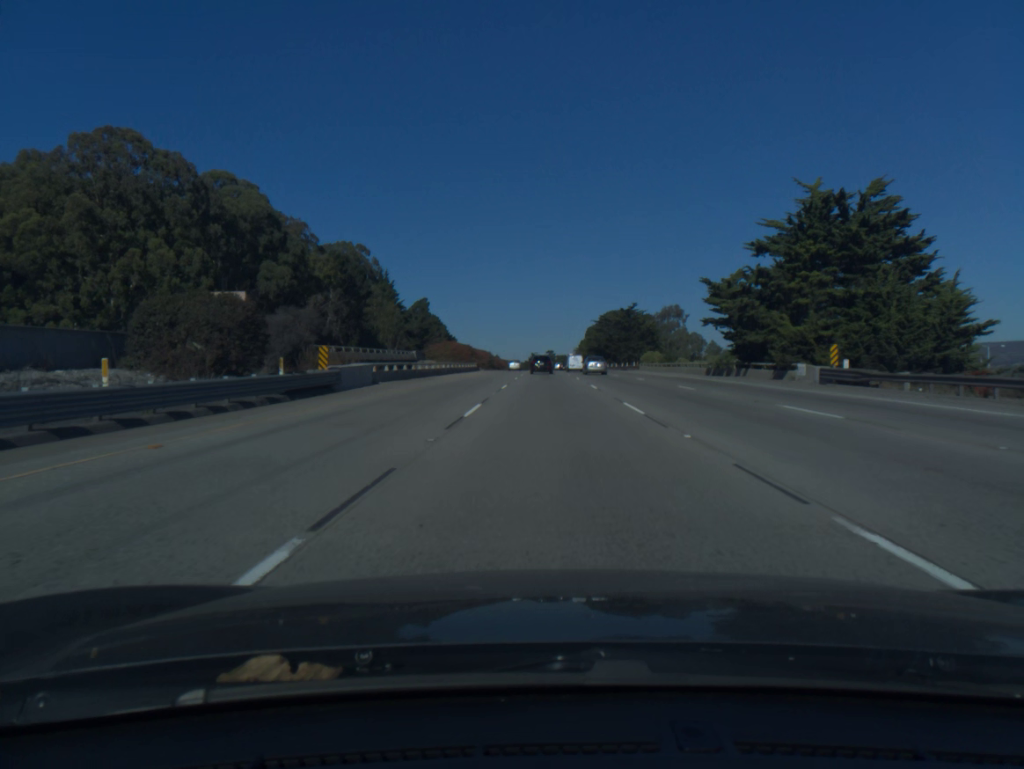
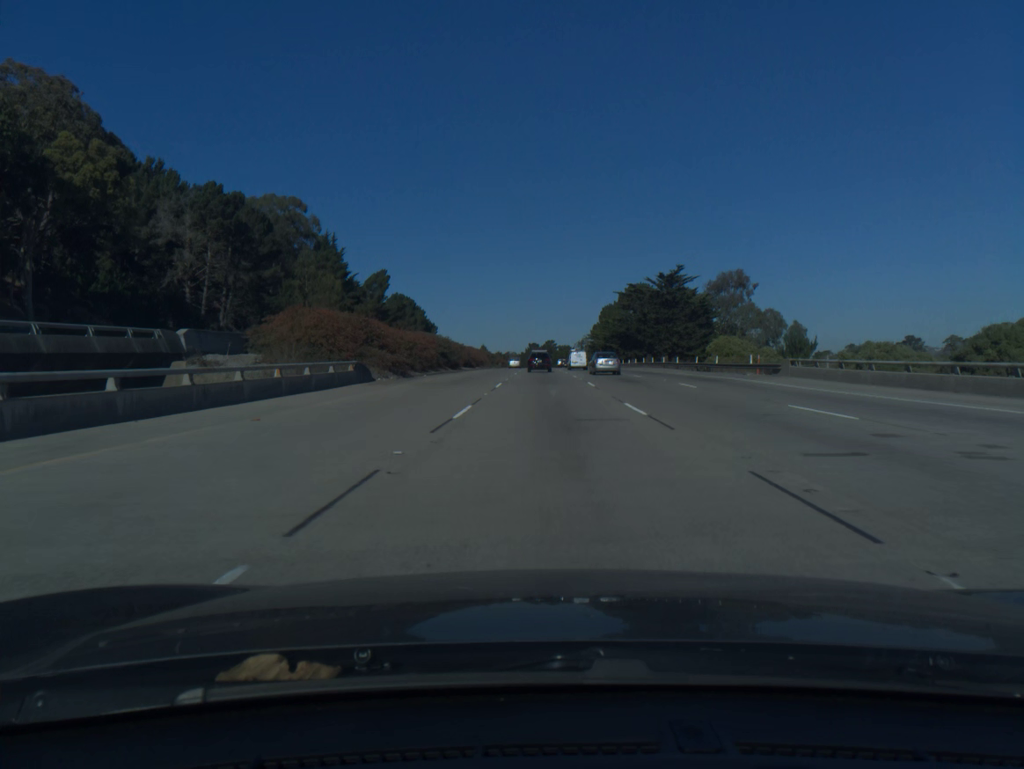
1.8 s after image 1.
(+0.1, +59.8) m; 0°
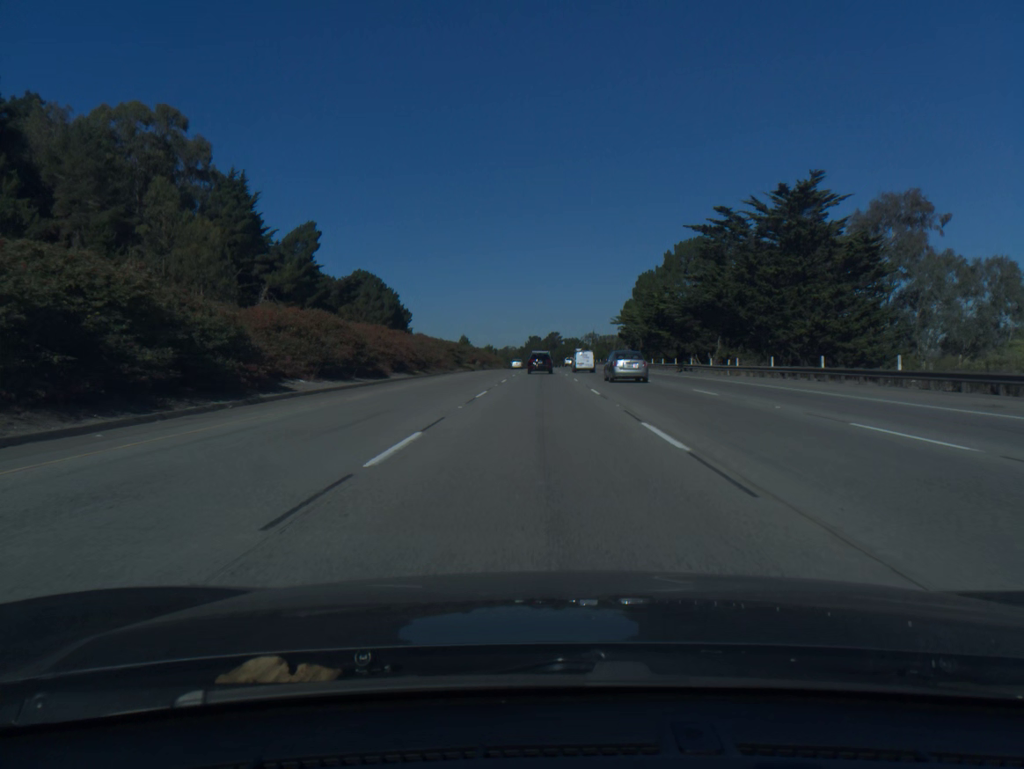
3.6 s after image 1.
(0.0, +60.0) m; 0°
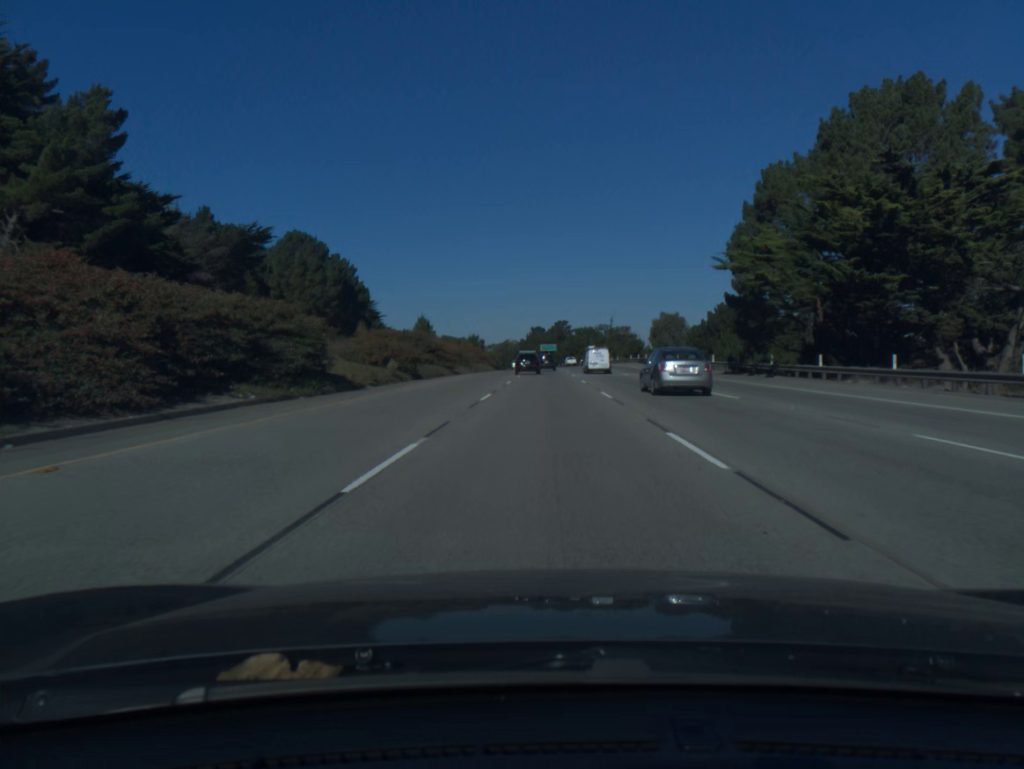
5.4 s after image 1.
(-0.2, +60.0) m; 0°
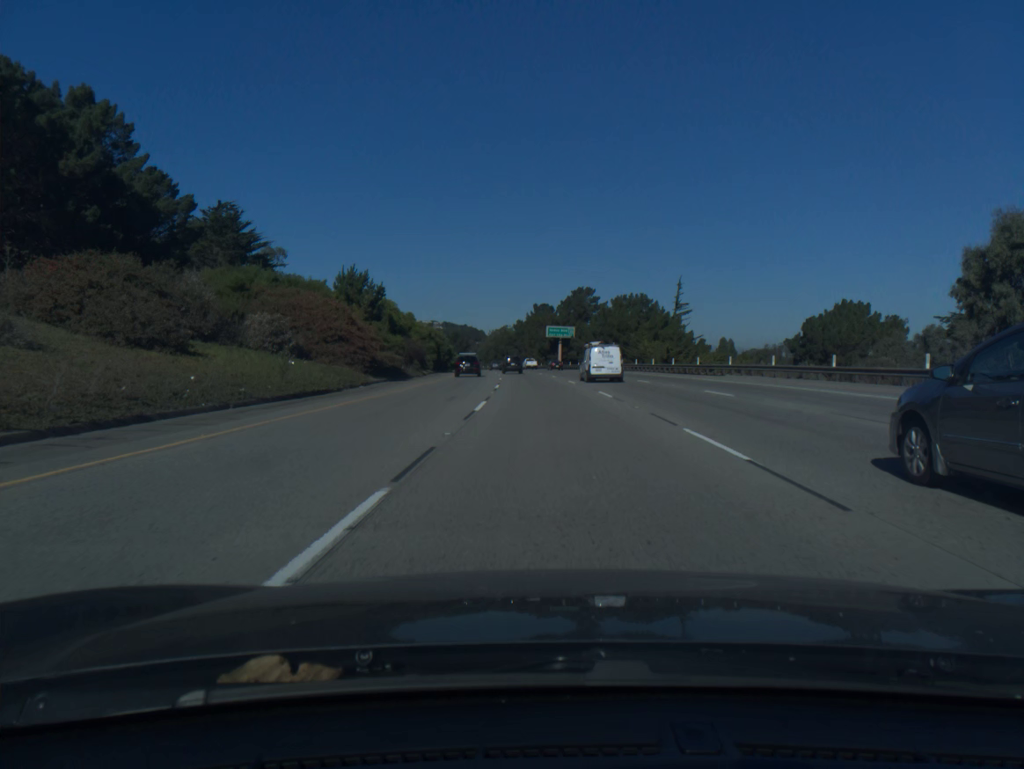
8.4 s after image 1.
(0.0, +101.6) m; 0°
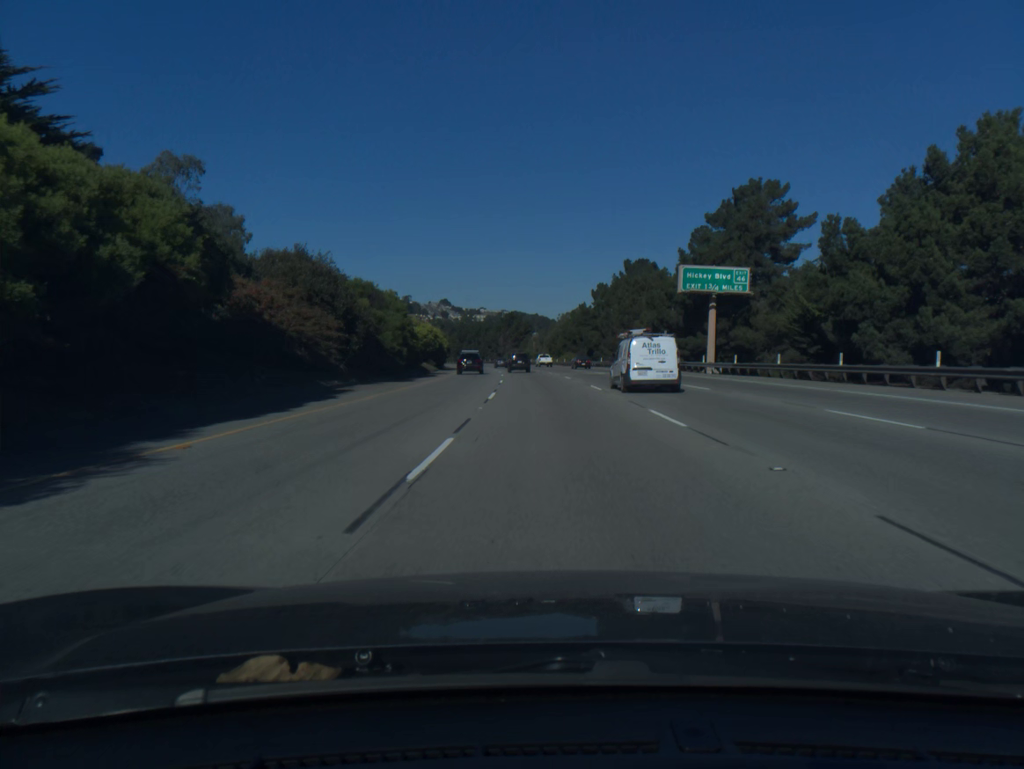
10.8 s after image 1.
(-3.4, +83.2) m; -5°
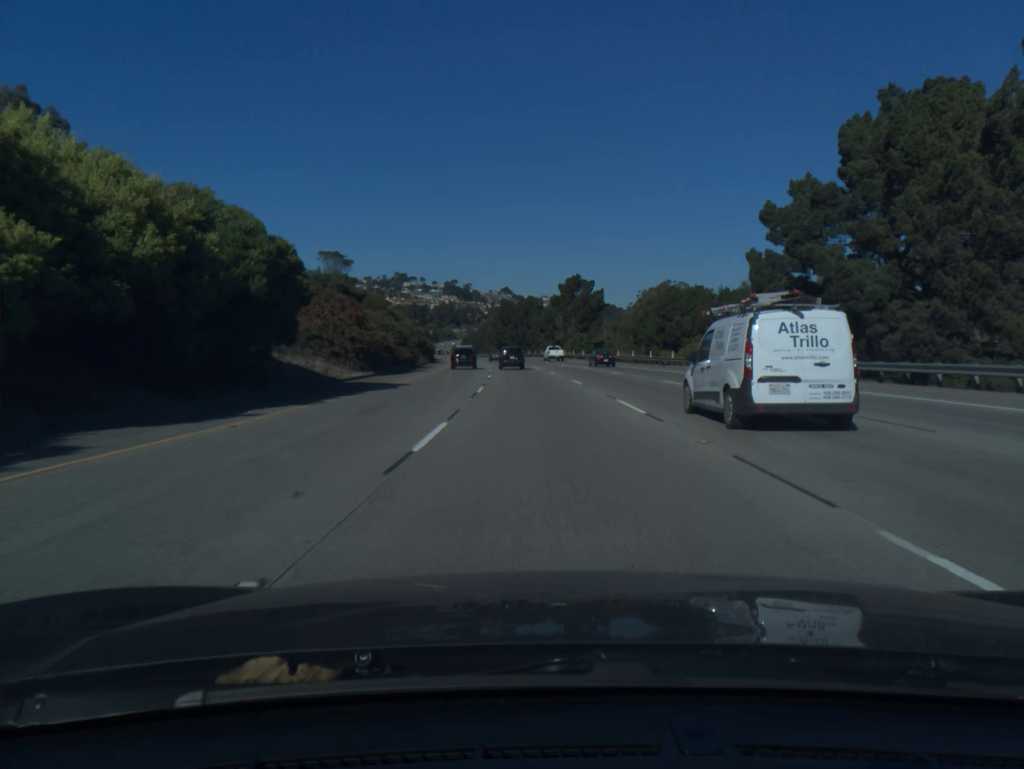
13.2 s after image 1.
(-3.6, +85.1) m; -5°
